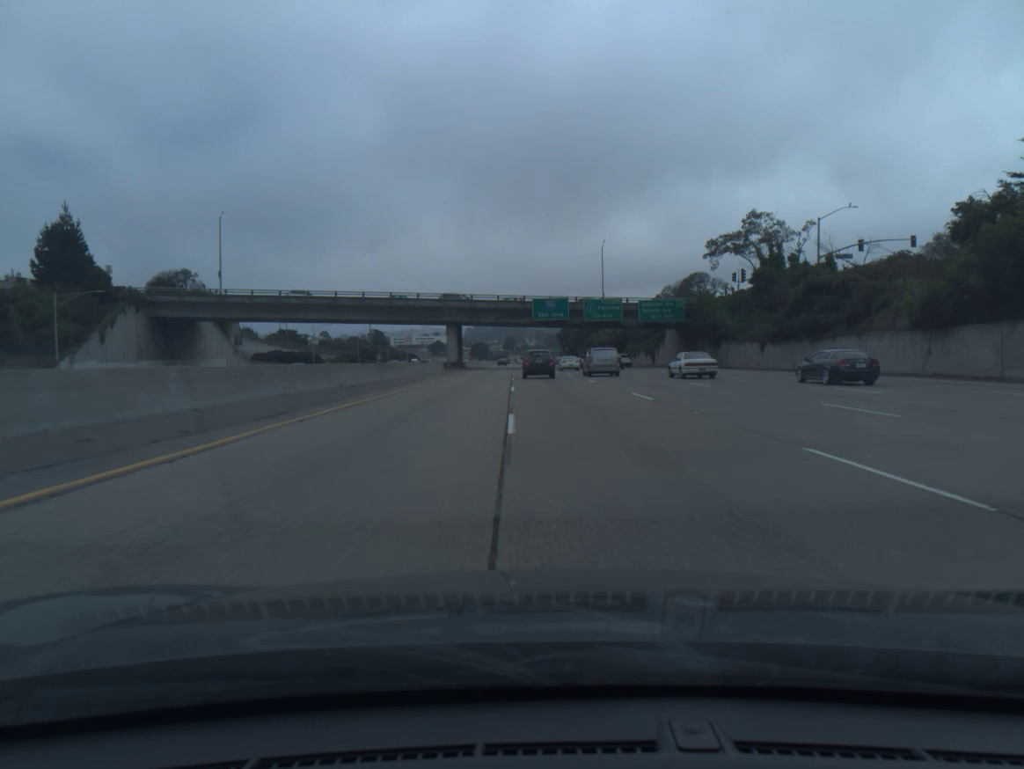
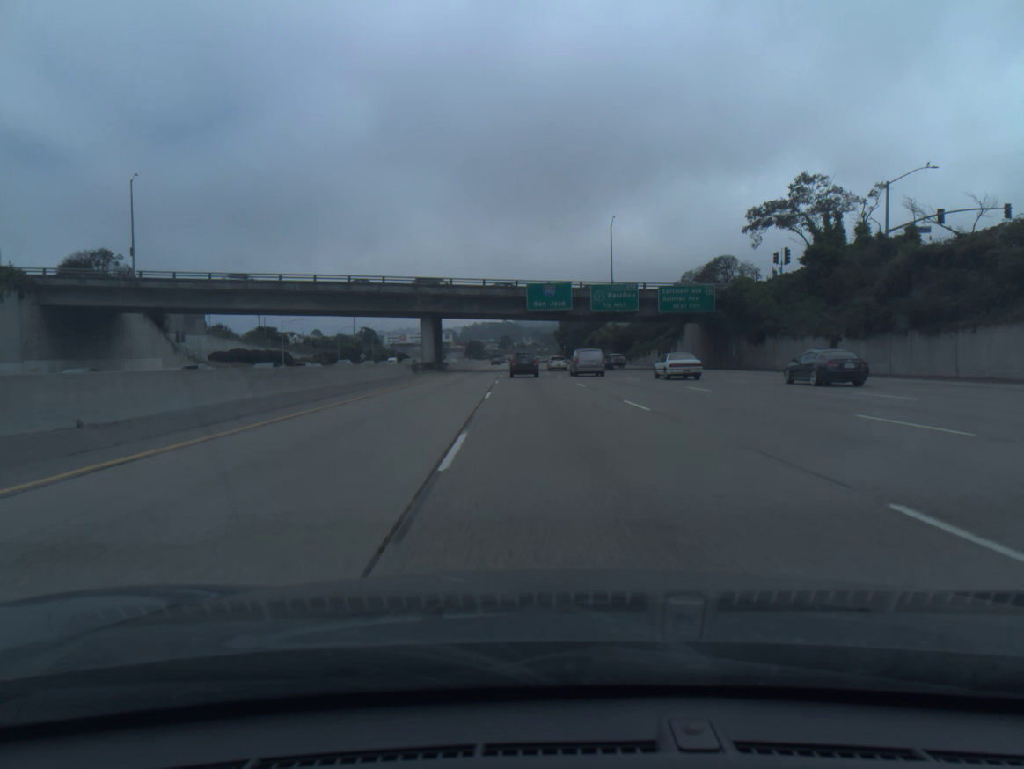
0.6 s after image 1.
(+0.1, +18.2) m; 0°
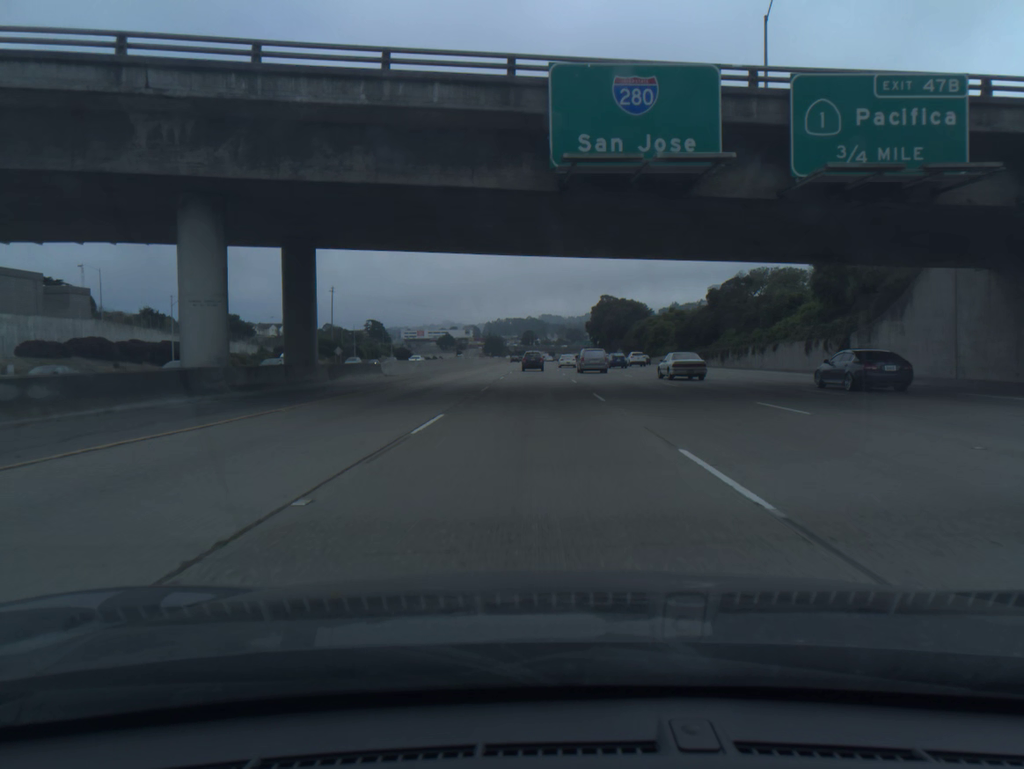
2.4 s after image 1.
(-0.8, +54.8) m; -2°
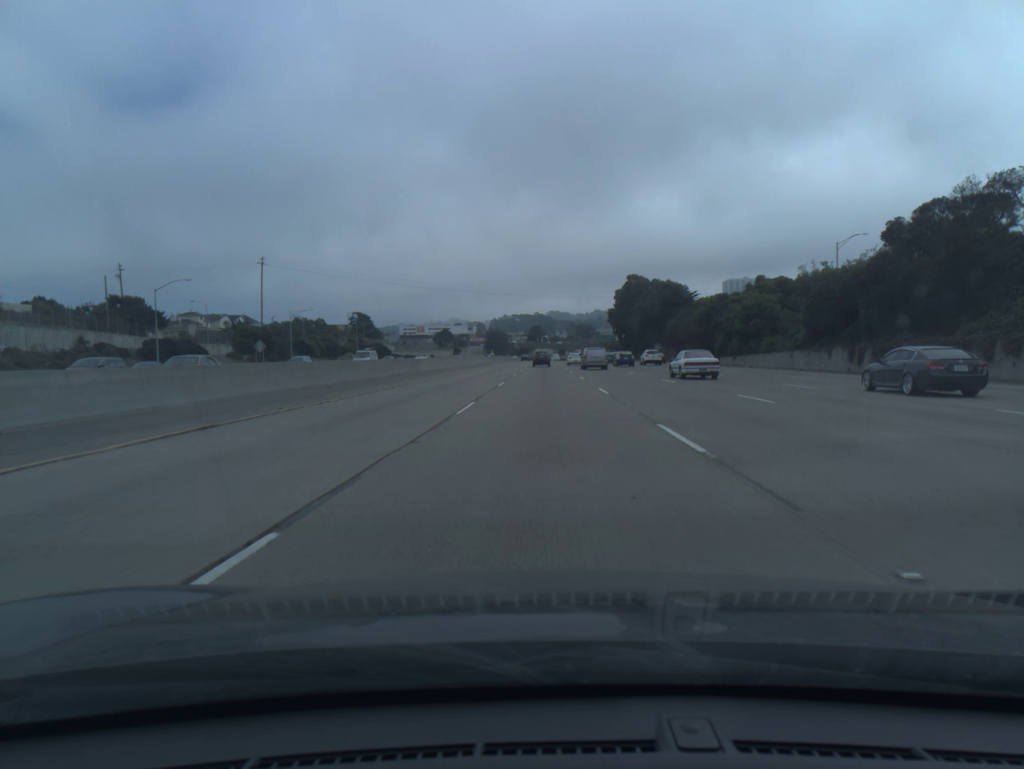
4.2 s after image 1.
(-0.4, +55.0) m; -1°
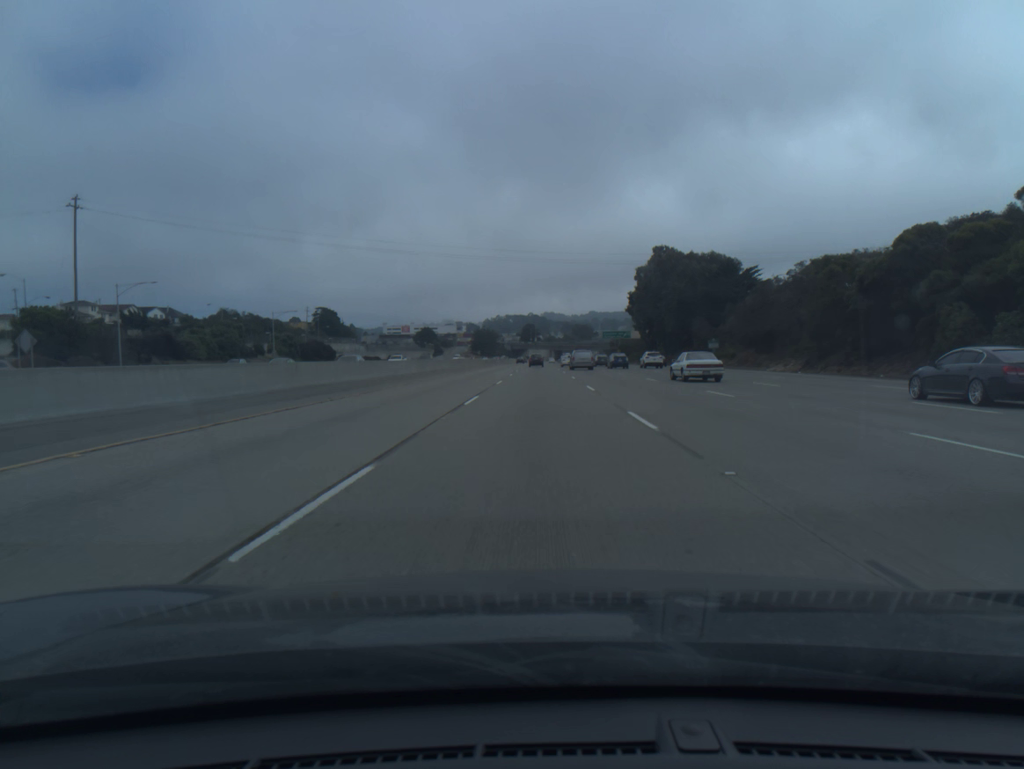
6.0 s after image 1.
(+0.2, +55.2) m; 0°
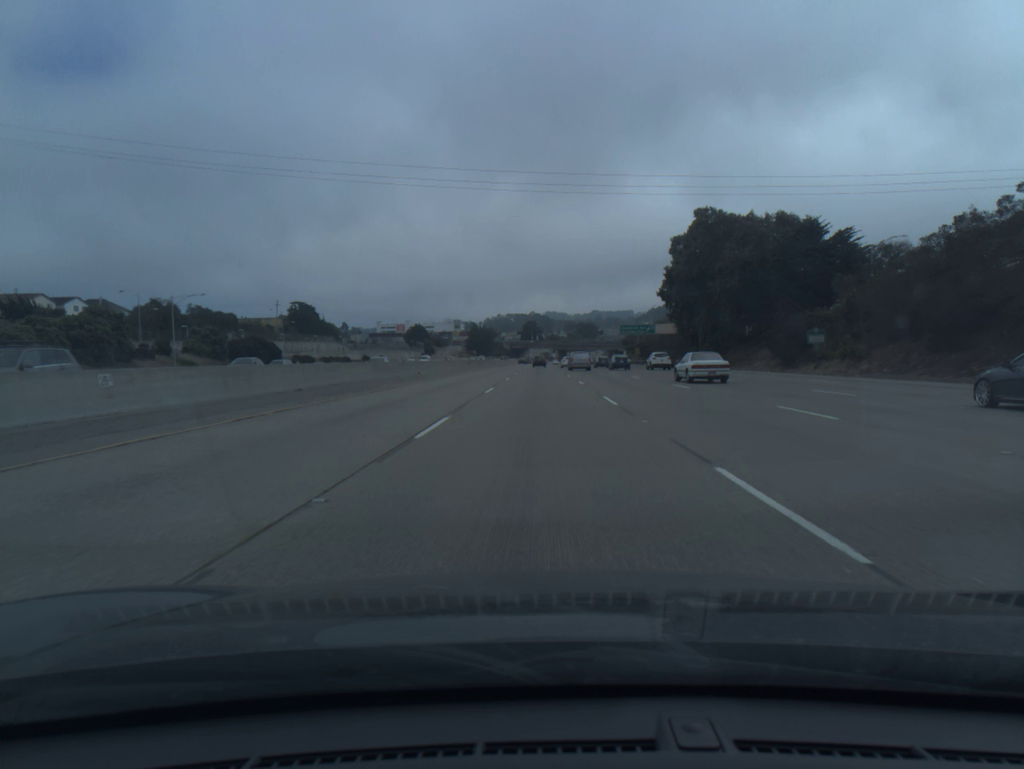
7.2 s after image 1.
(-0.1, +37.0) m; 0°
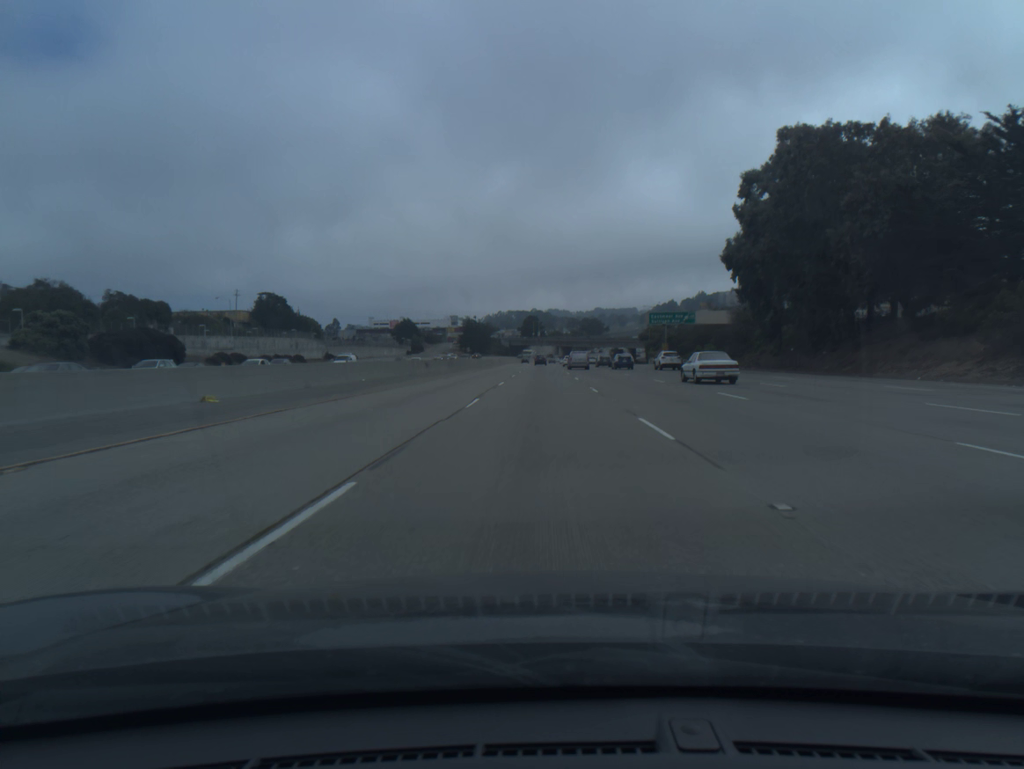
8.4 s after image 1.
(0.0, +37.2) m; 0°
